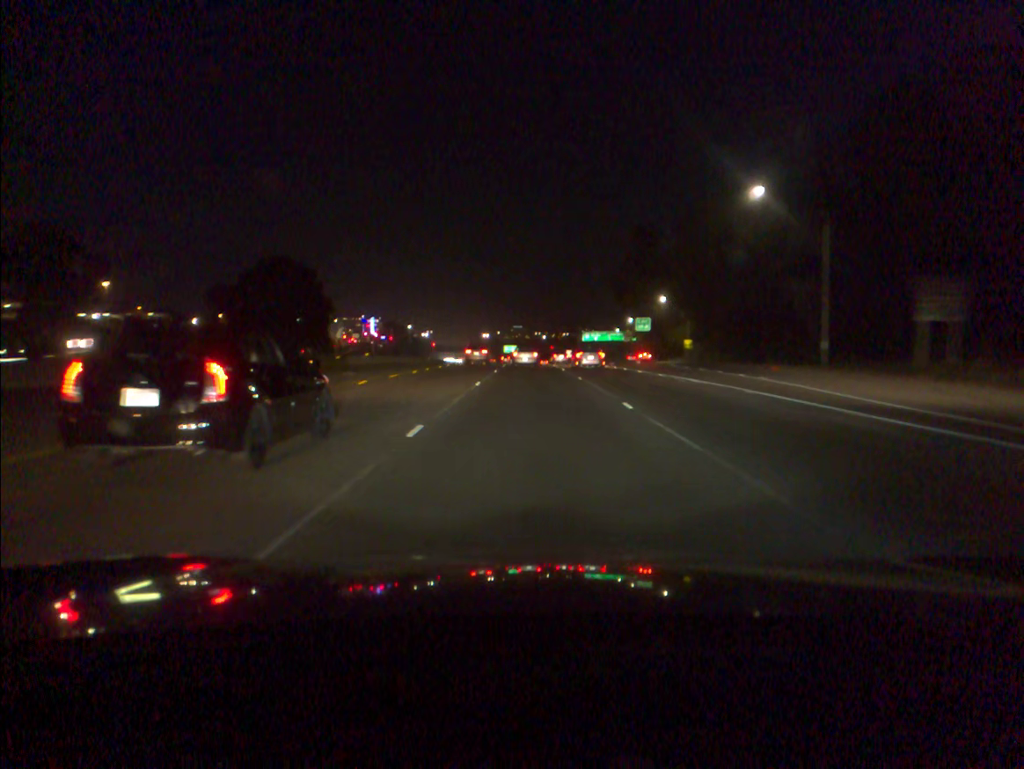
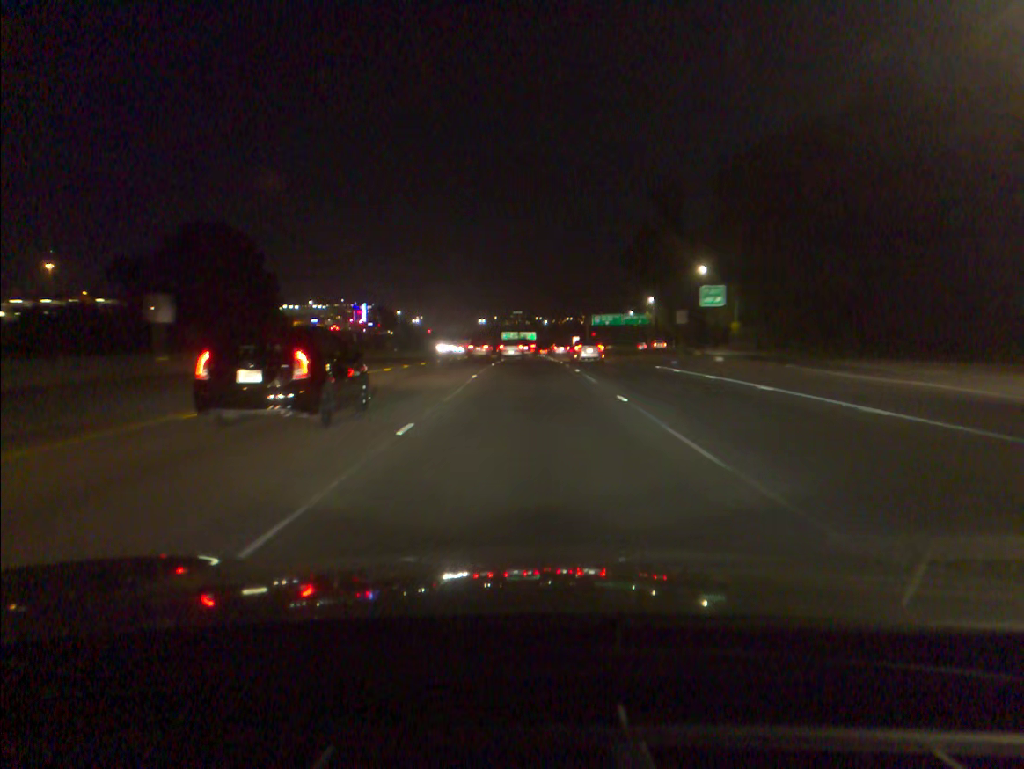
(-0.1, +29.6) m; 0°
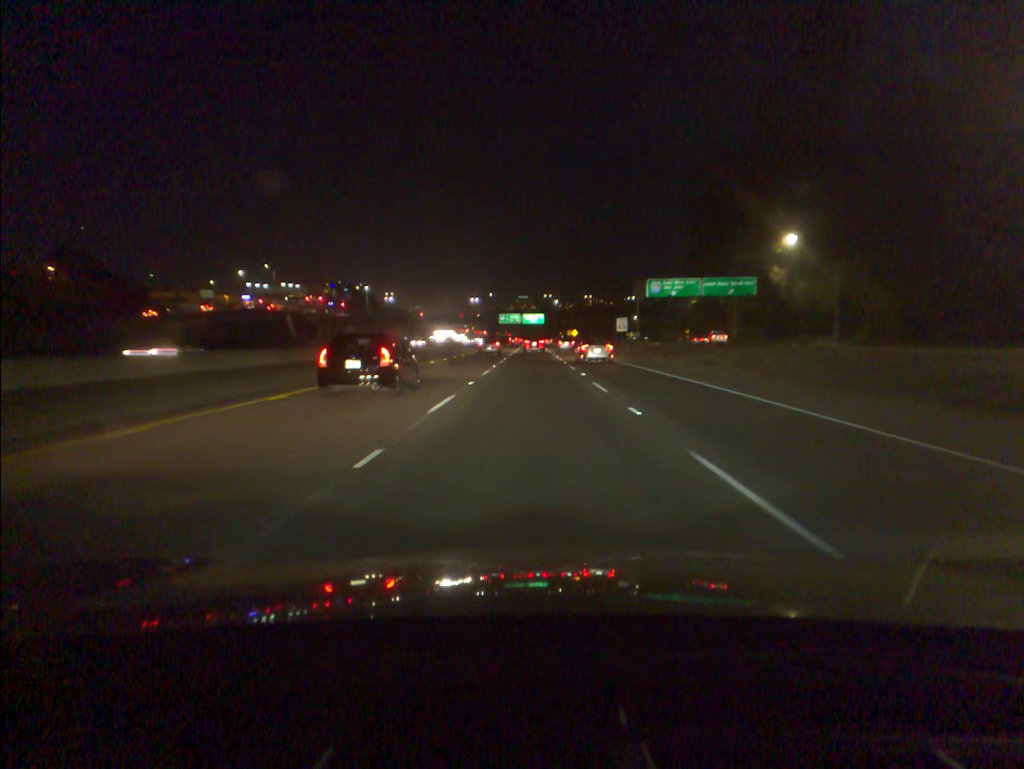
(-0.2, +76.0) m; 0°
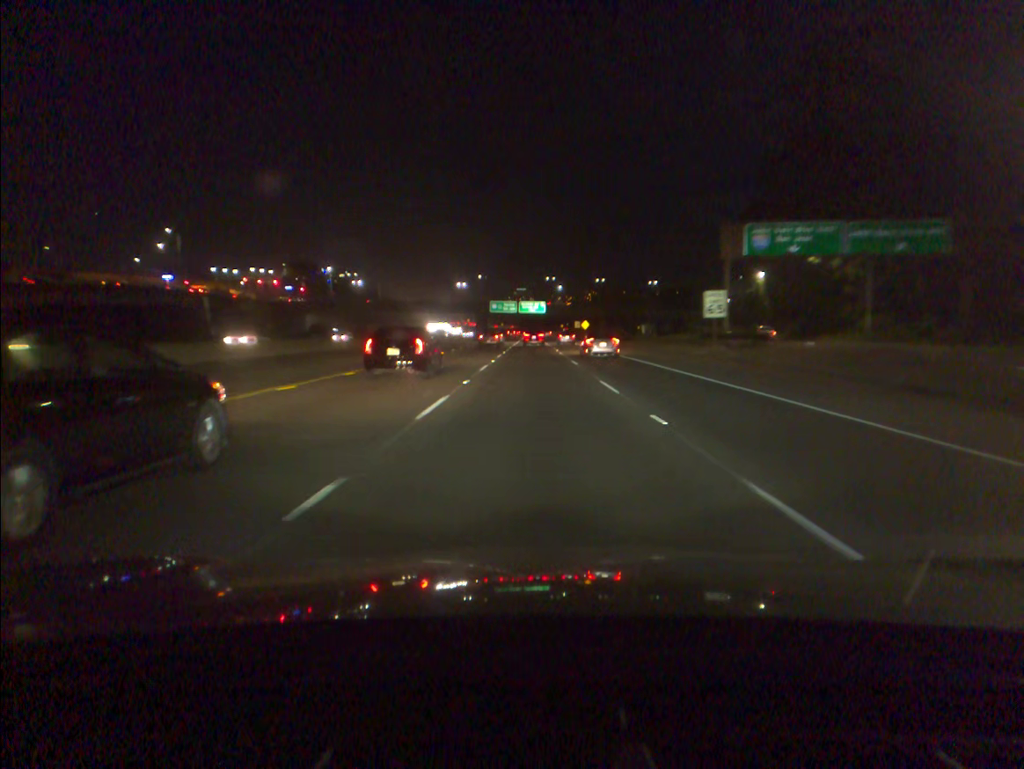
(0.0, +46.7) m; 0°
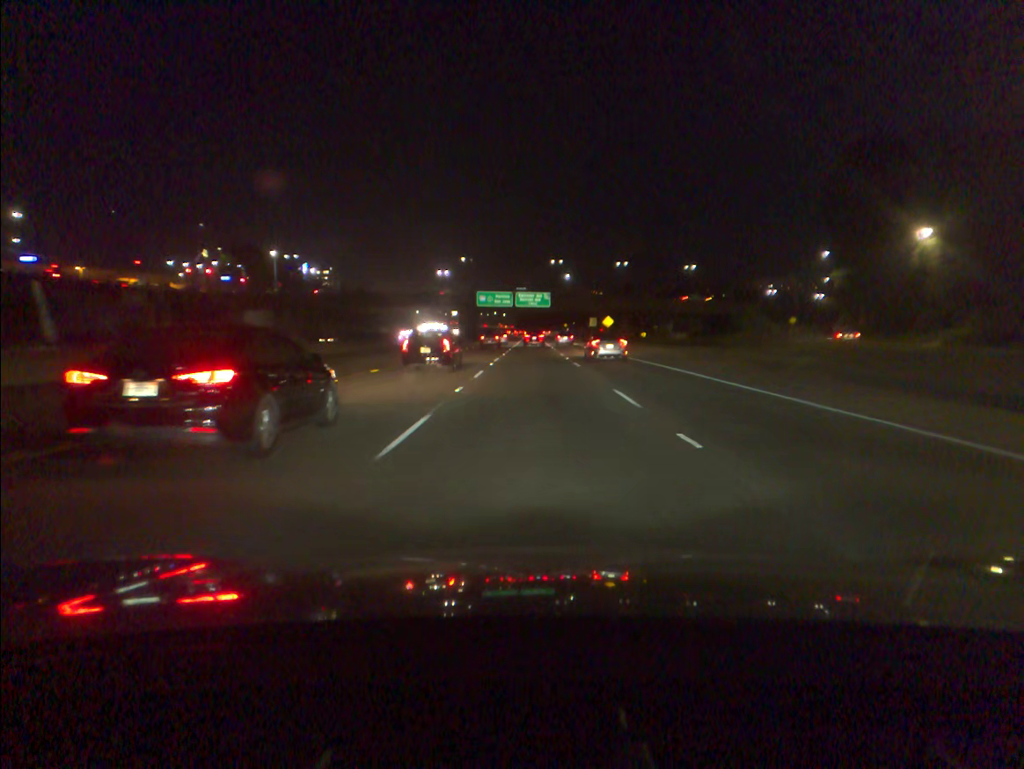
(0.0, +47.5) m; 0°
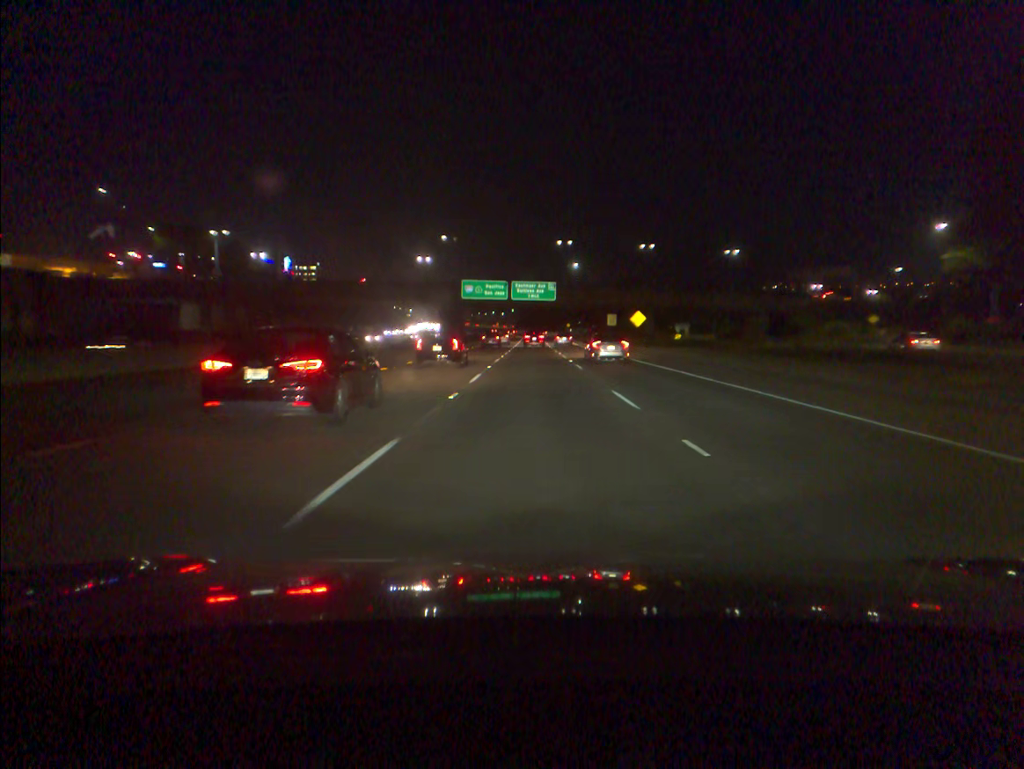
(-0.1, +32.1) m; 0°
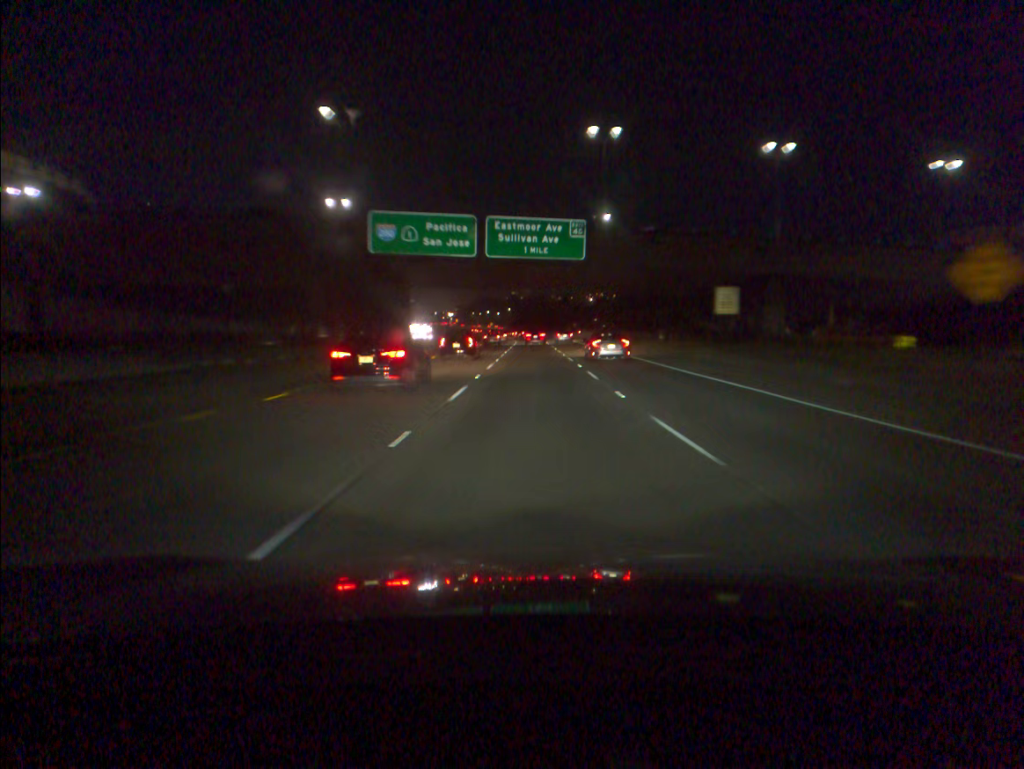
(0.0, +65.1) m; 0°
